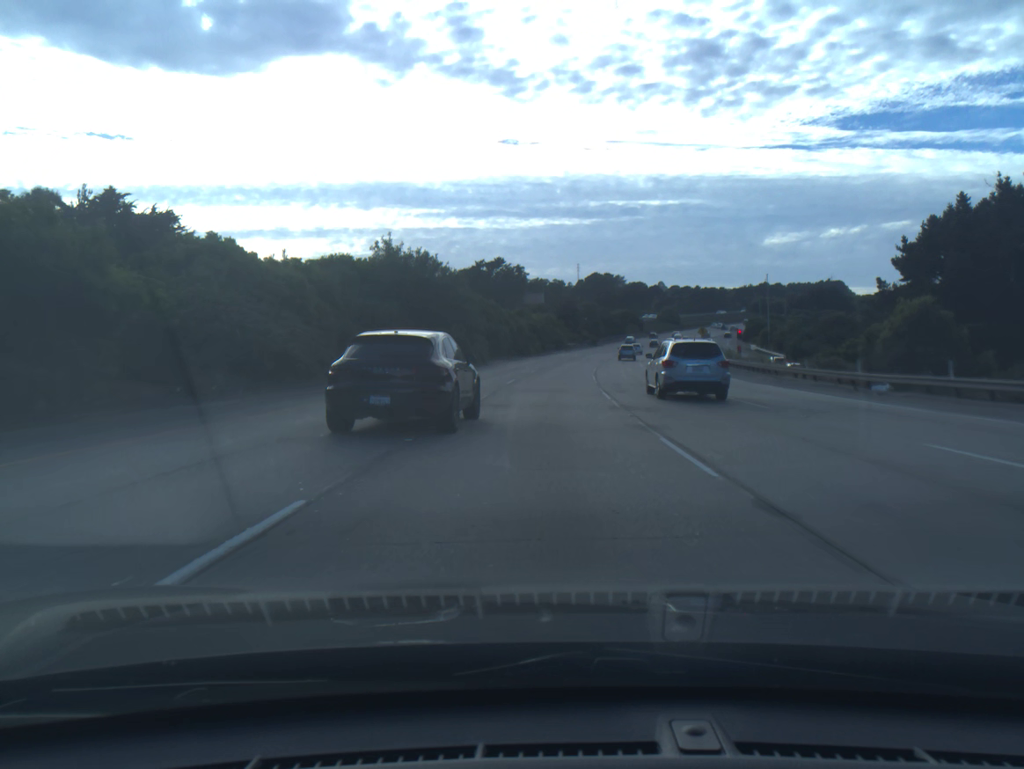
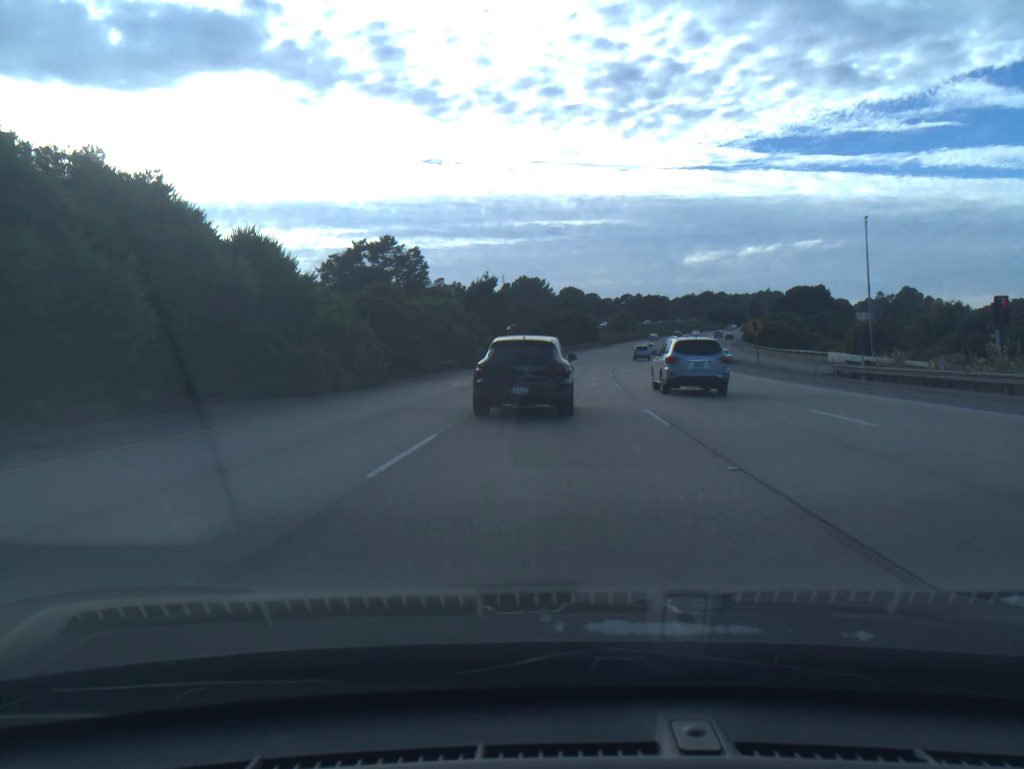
(+3.0, +67.3) m; +5°
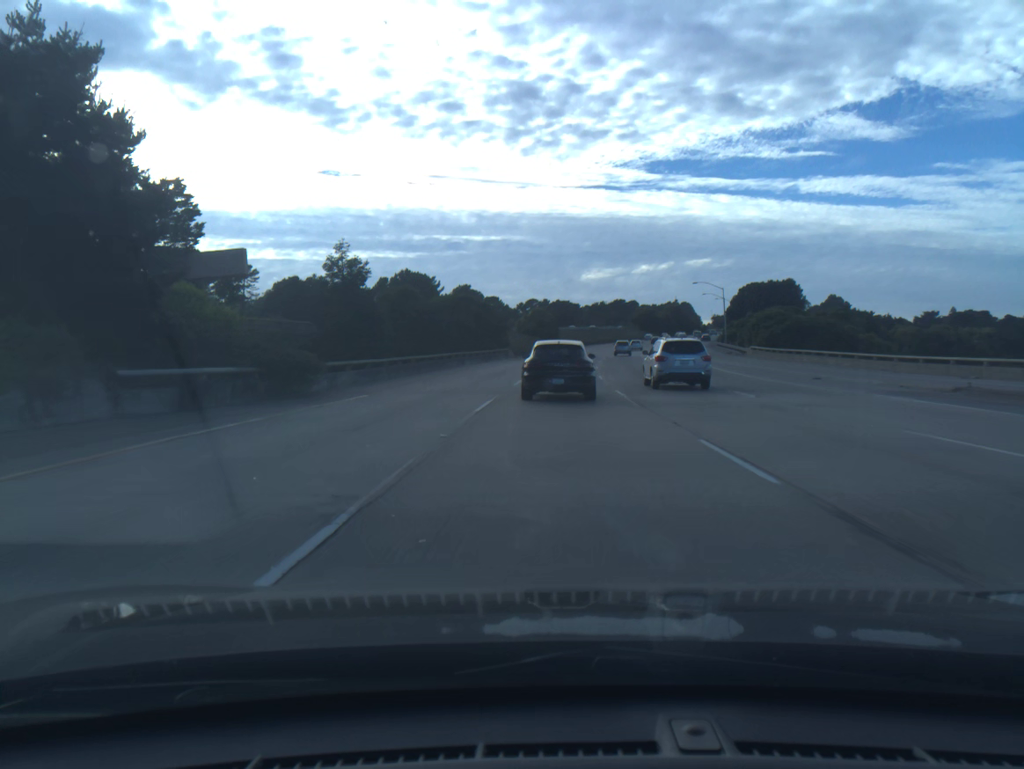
(+3.6, +64.4) m; +7°
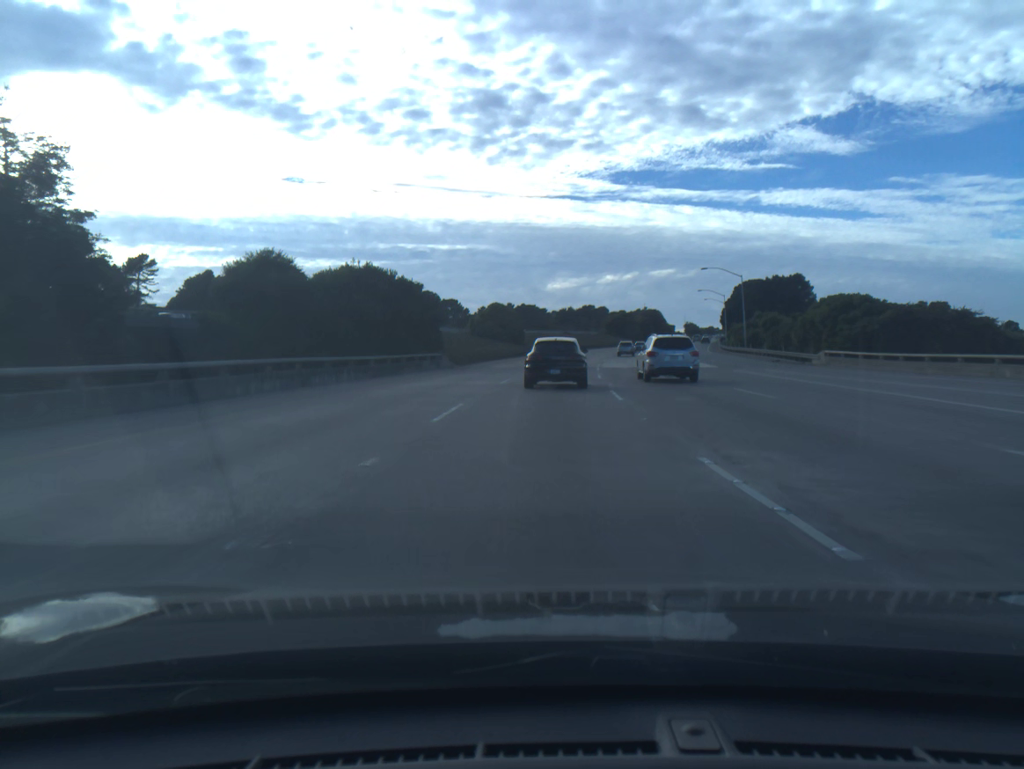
(+0.8, +31.4) m; +3°
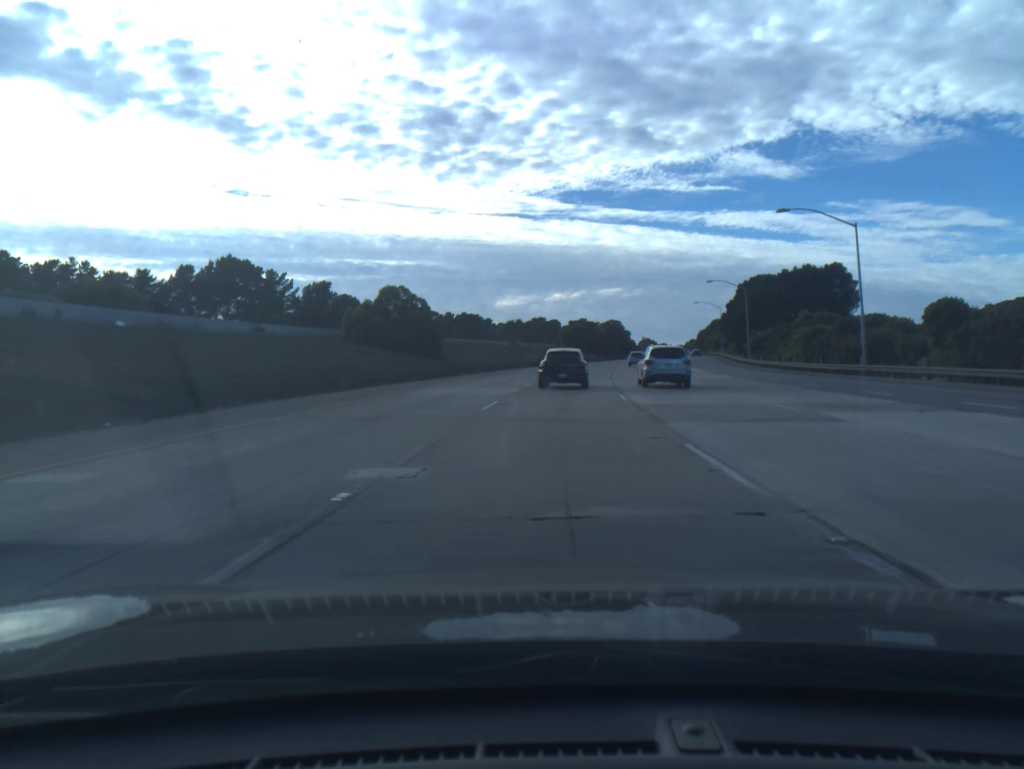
(+1.4, +45.9) m; +4°
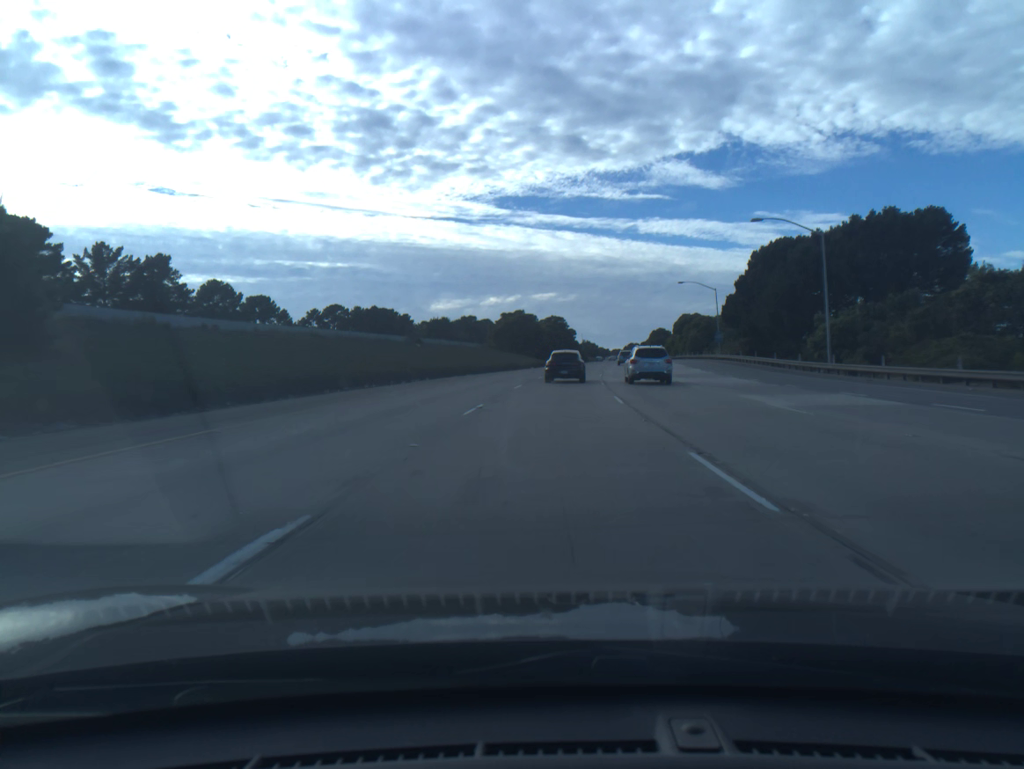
(+1.9, +45.2) m; +5°
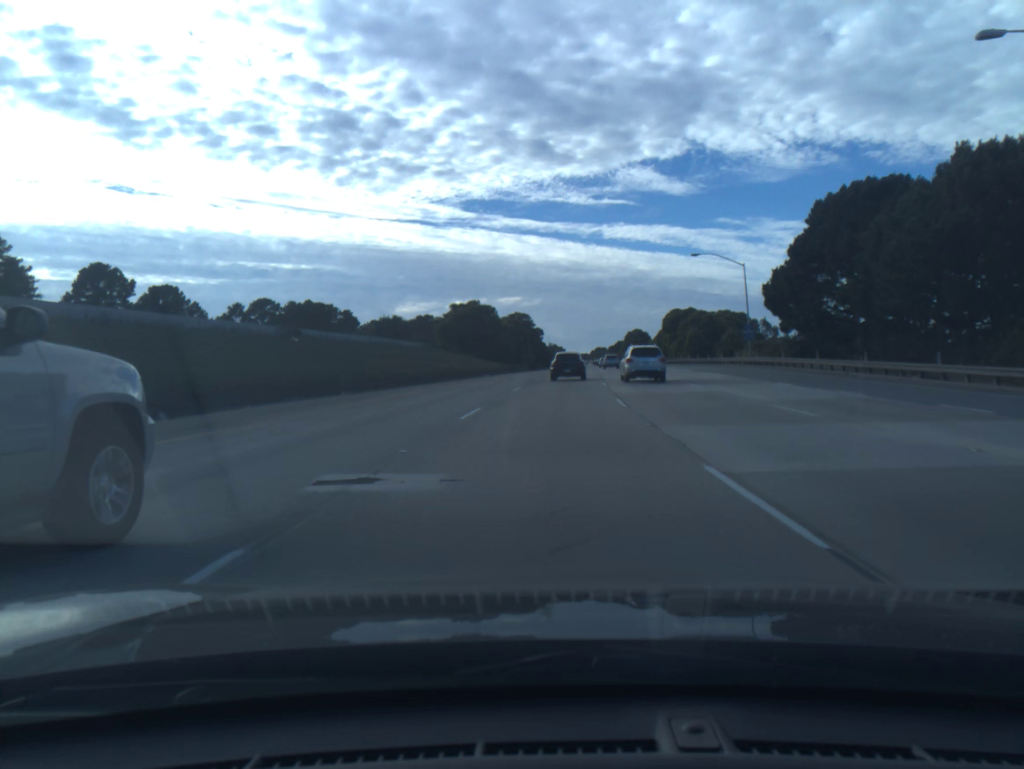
(+0.7, +30.2) m; +3°
